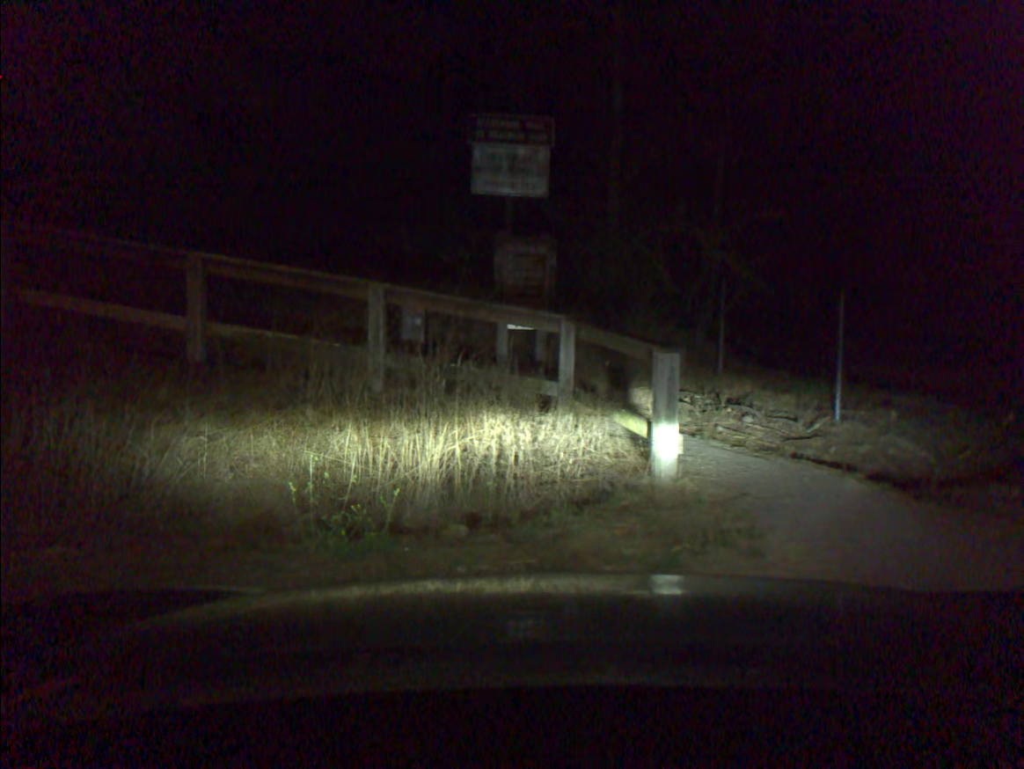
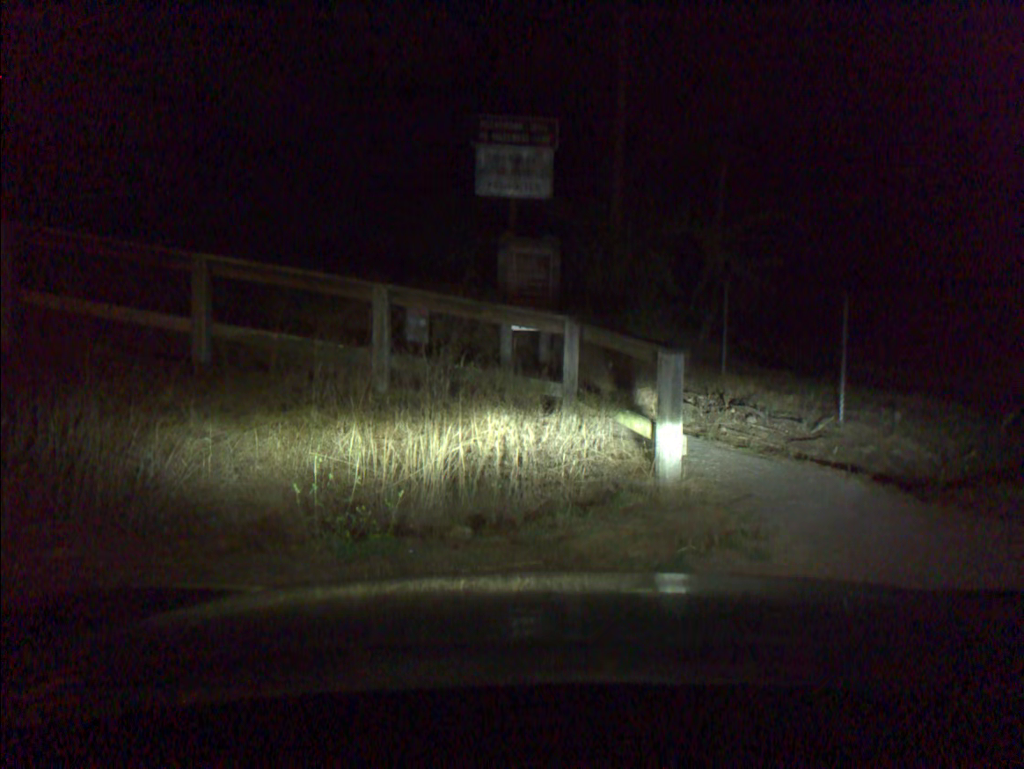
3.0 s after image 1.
(0.0, 0.0) m; 0°
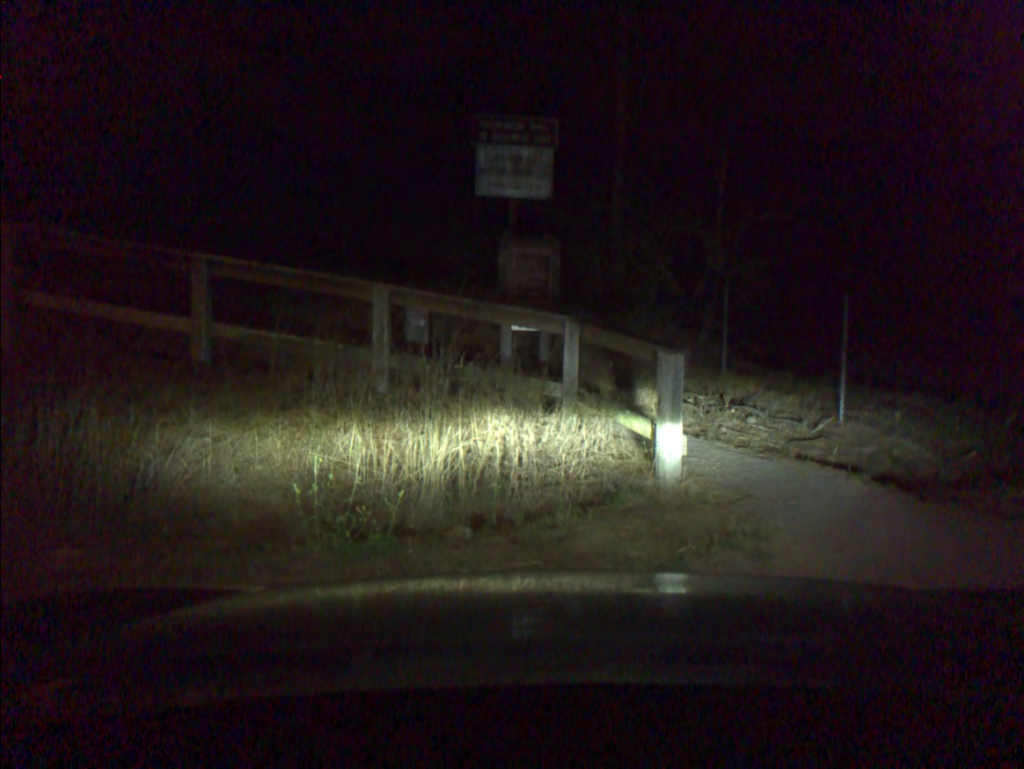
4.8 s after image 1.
(0.0, 0.0) m; 0°
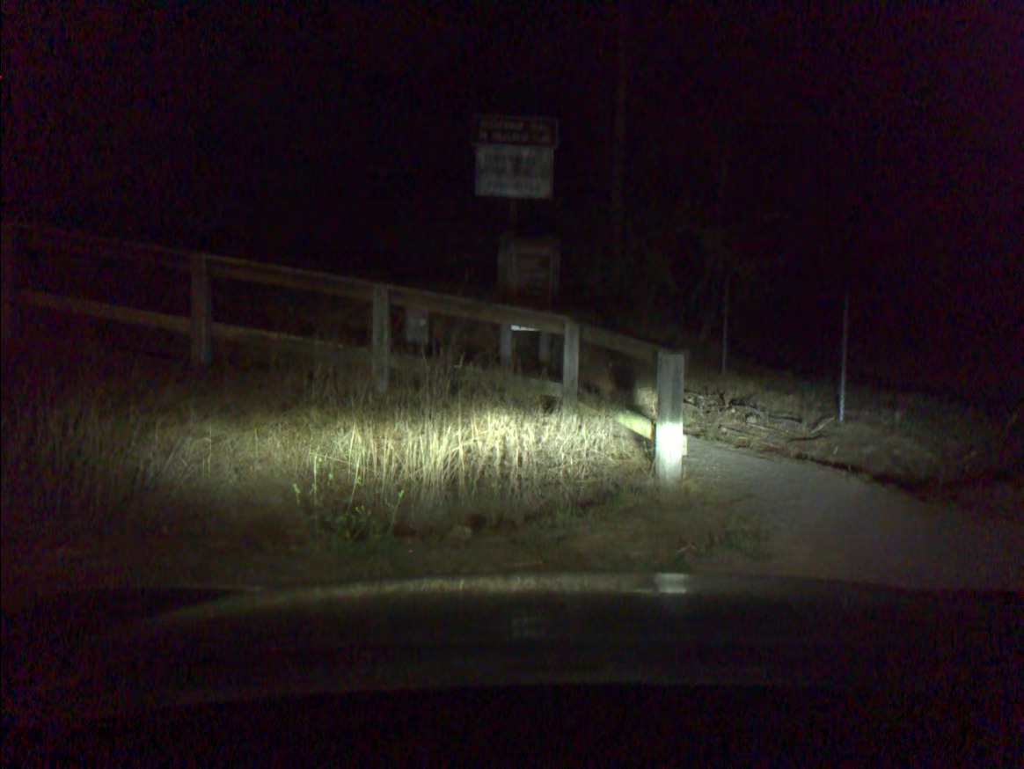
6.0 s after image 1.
(0.0, 0.0) m; 0°
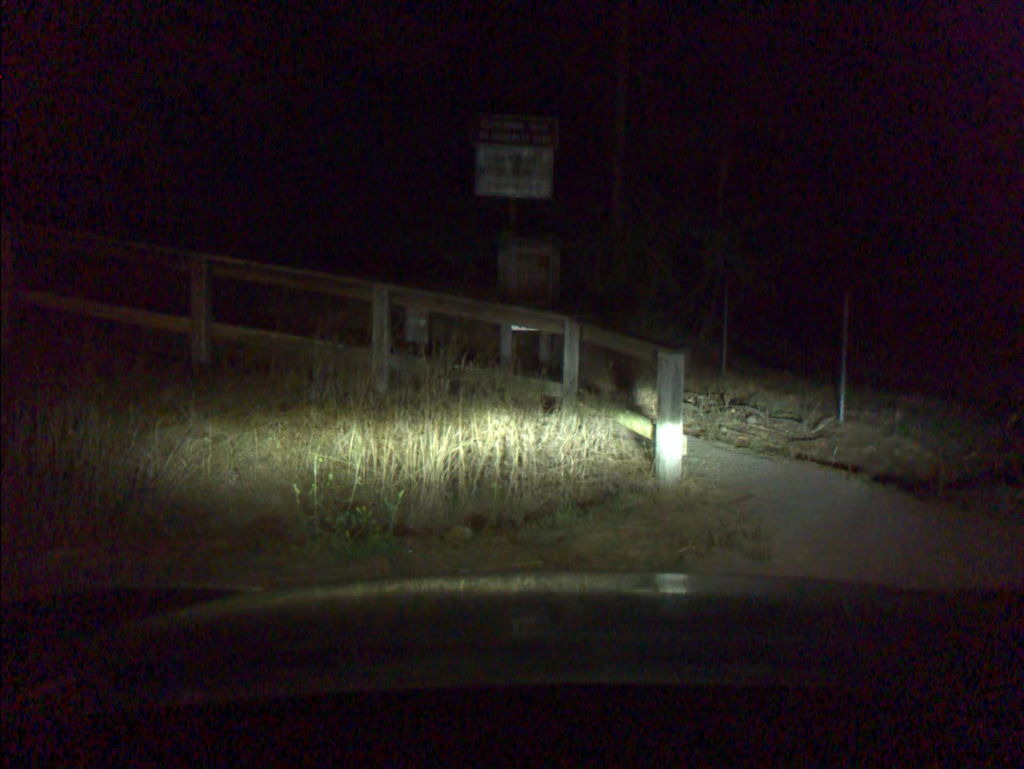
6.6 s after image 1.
(0.0, 0.0) m; 0°
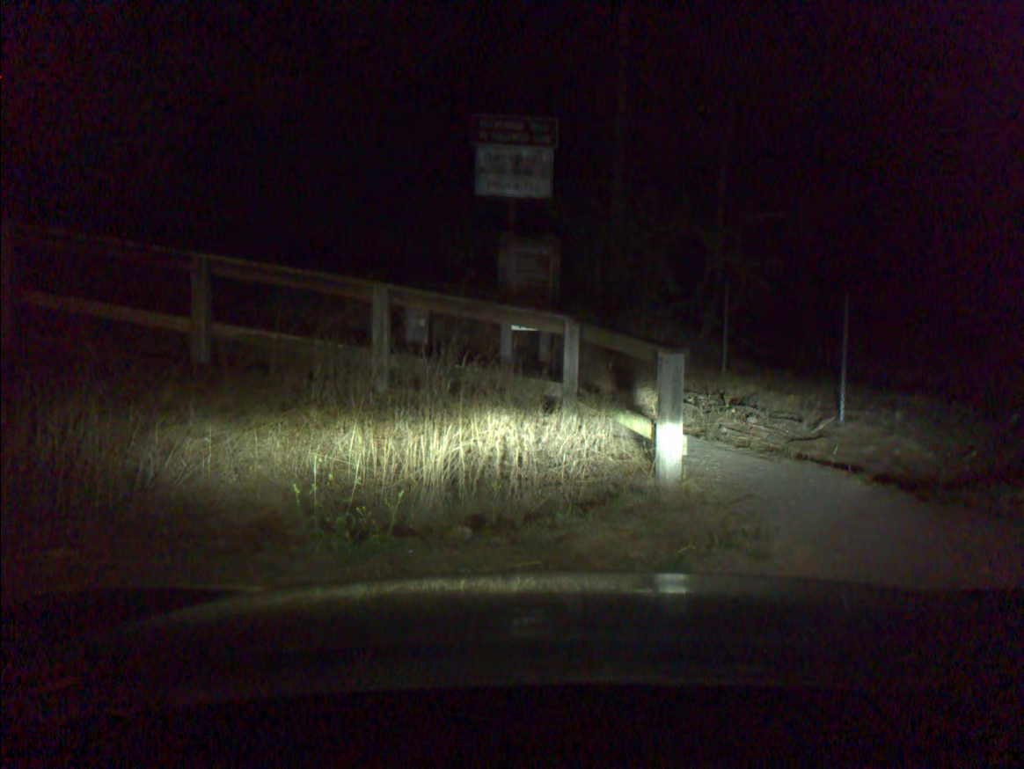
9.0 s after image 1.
(0.0, 0.0) m; 0°
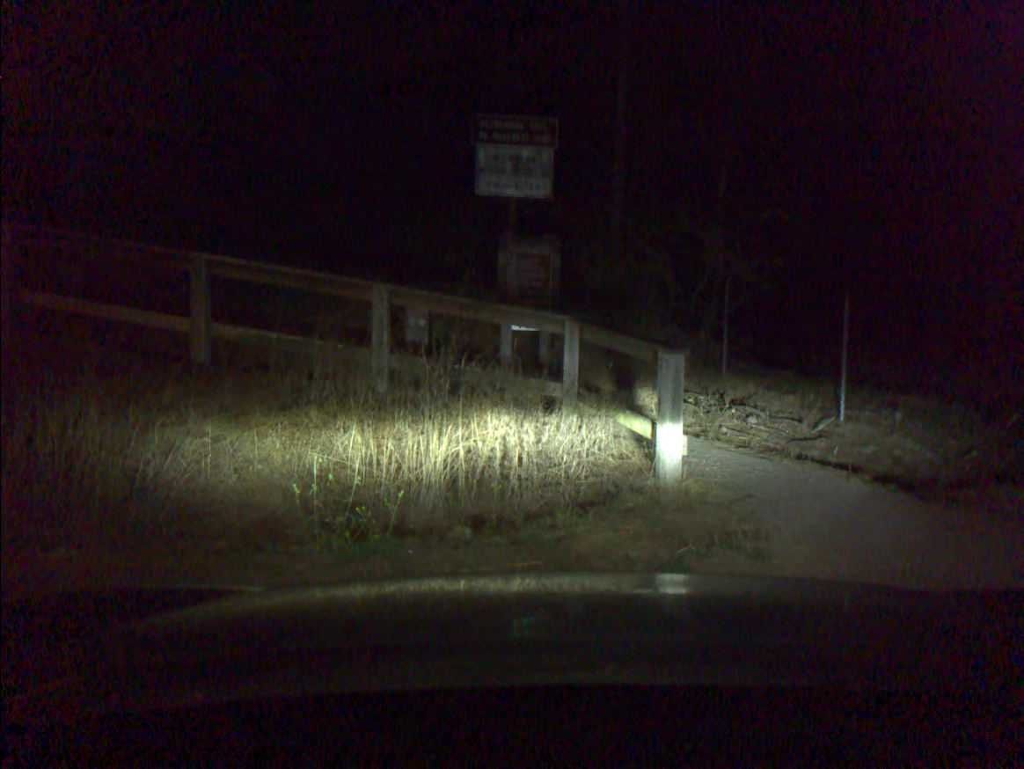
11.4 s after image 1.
(0.0, 0.0) m; 0°
